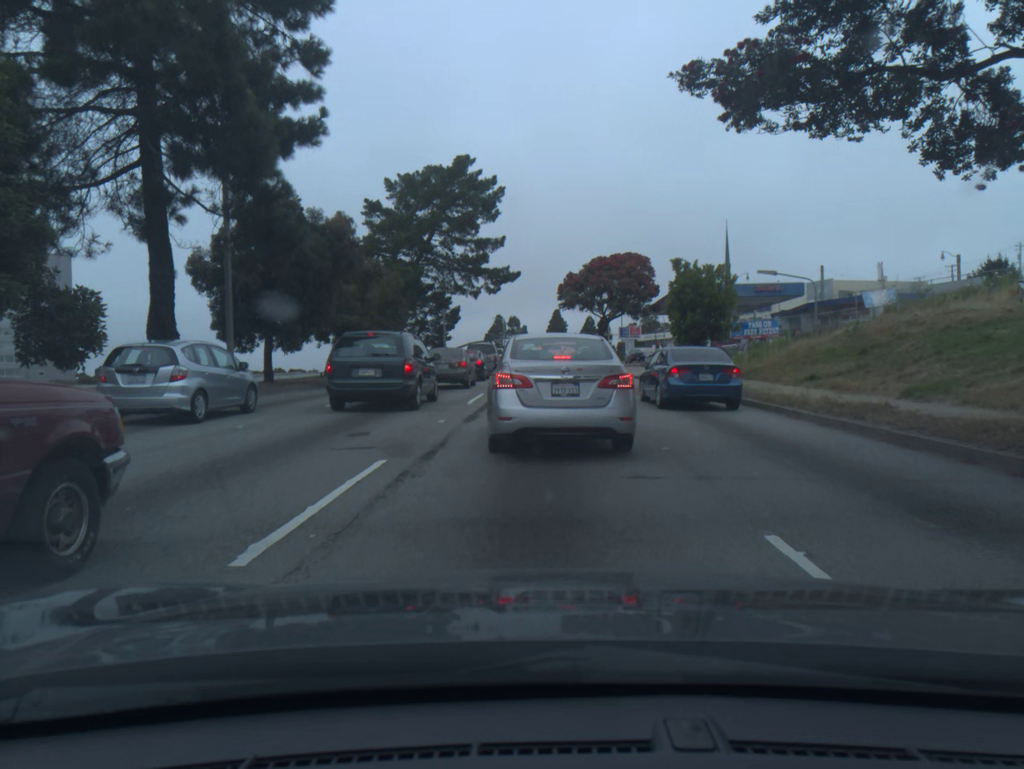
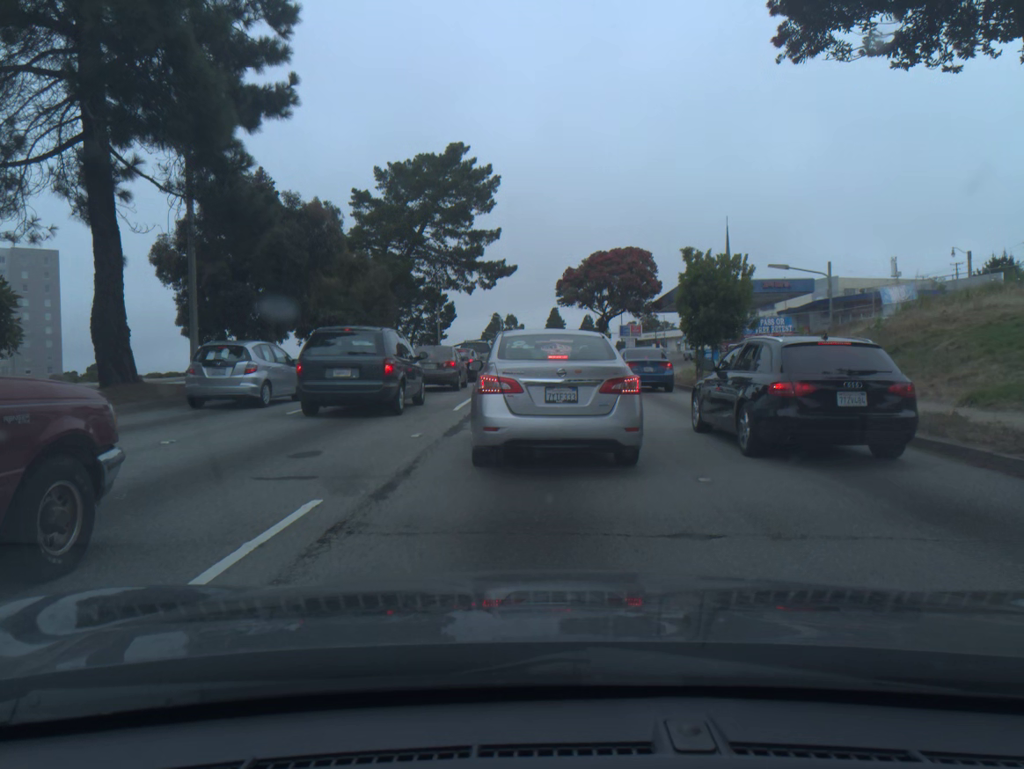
(0.0, +2.5) m; 0°
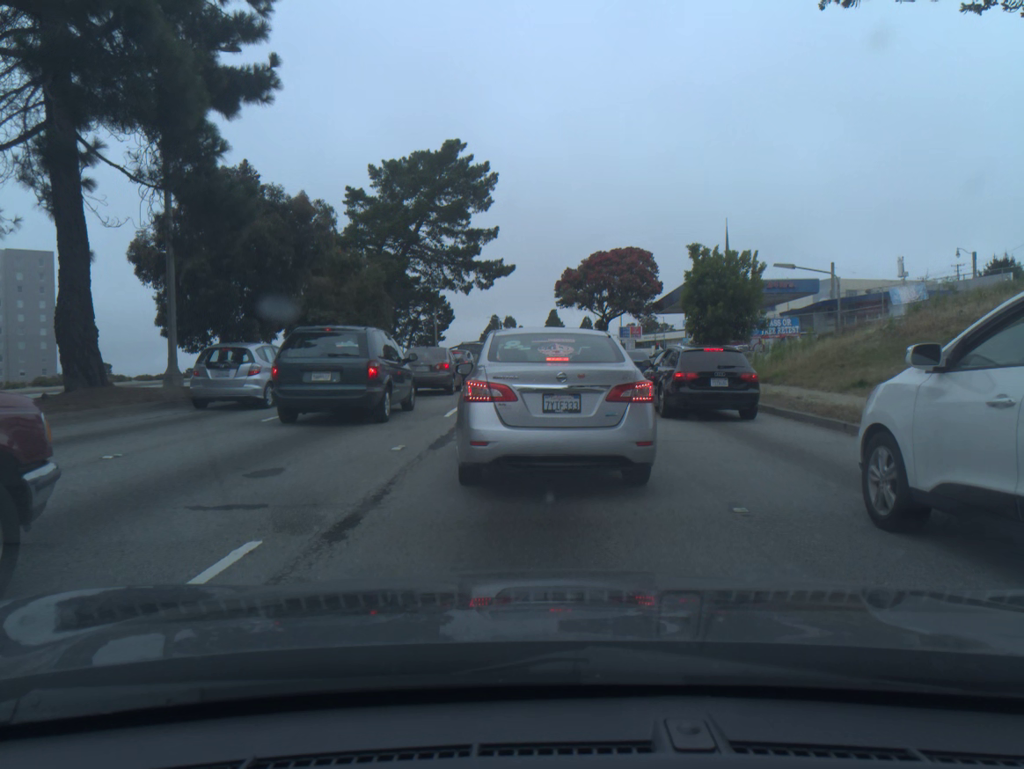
(0.0, +1.4) m; 0°
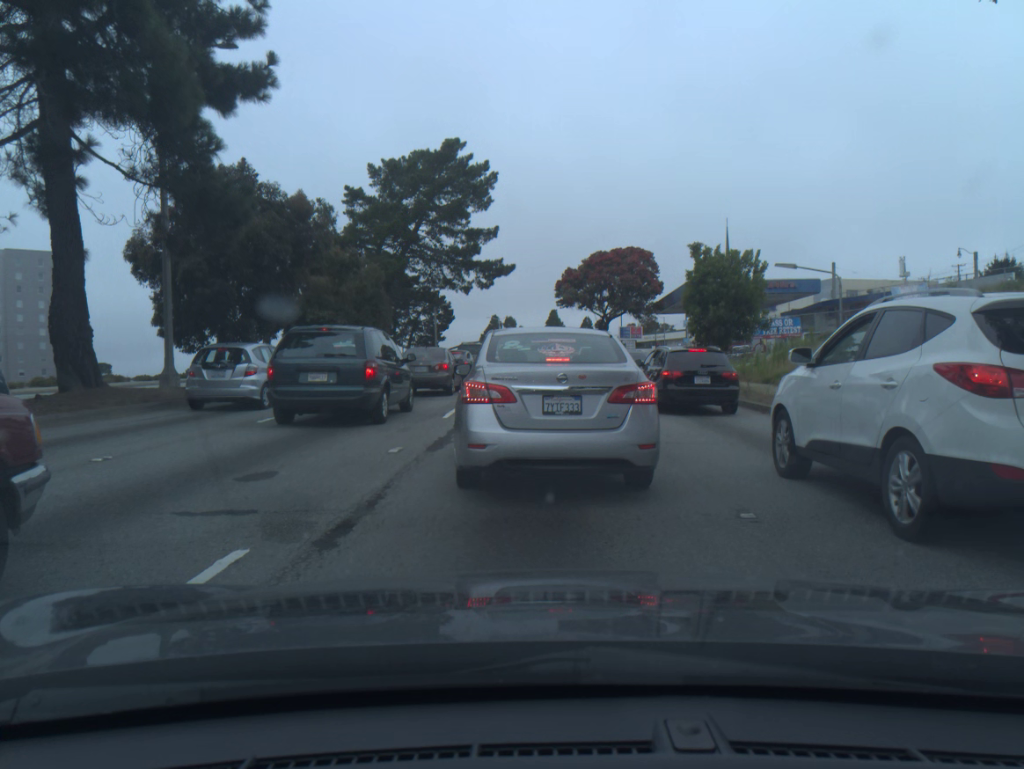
(0.0, +0.2) m; 0°
